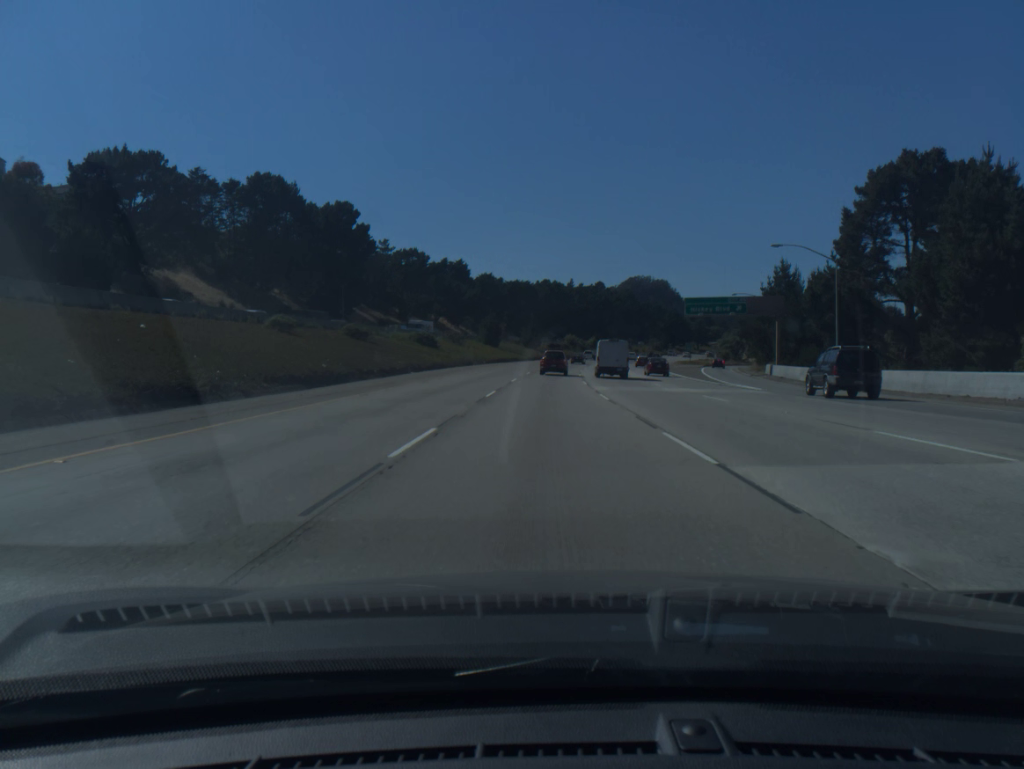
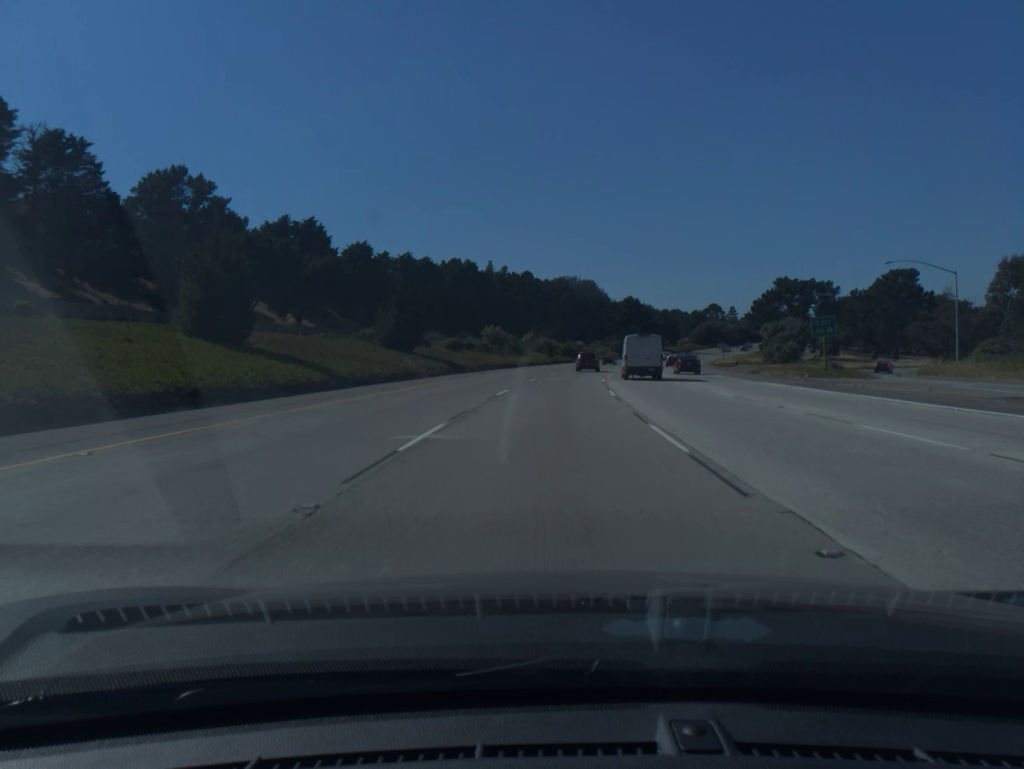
(+2.9, +86.5) m; +5°
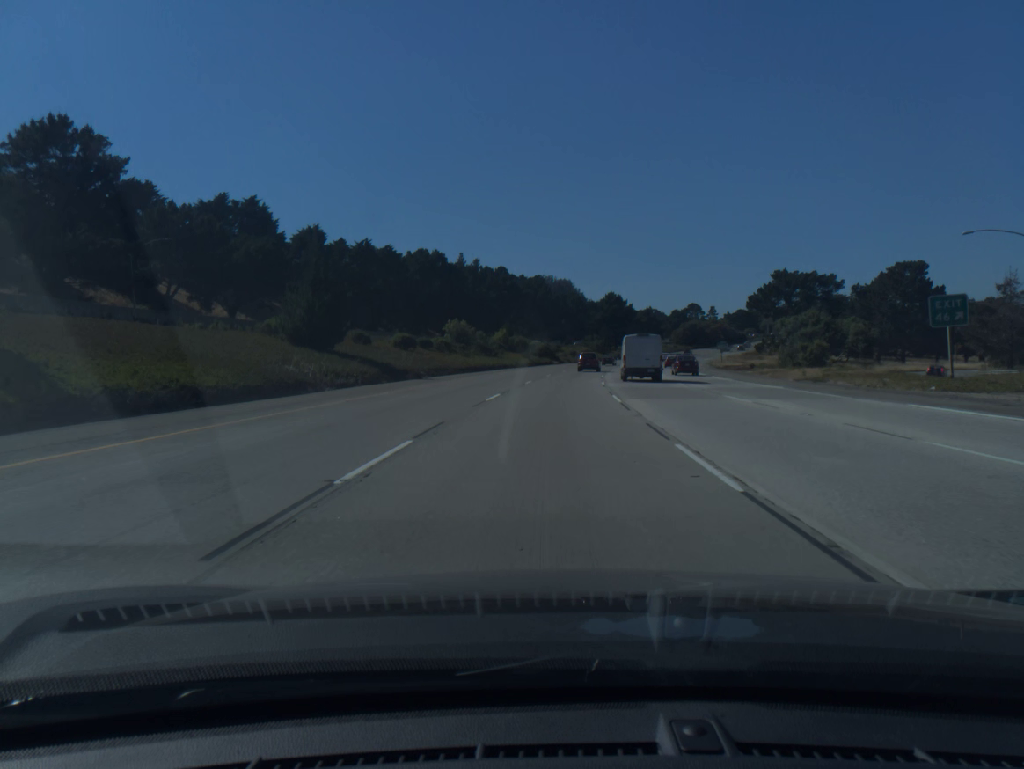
(+0.3, +17.5) m; +2°
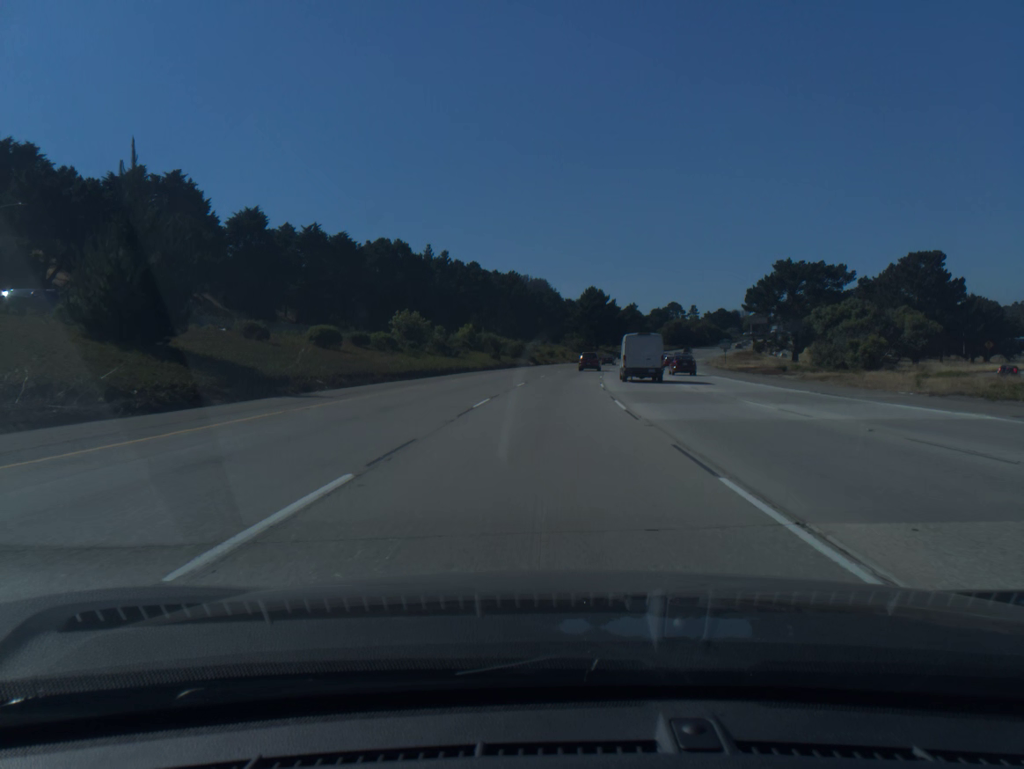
(+0.3, +17.6) m; +2°
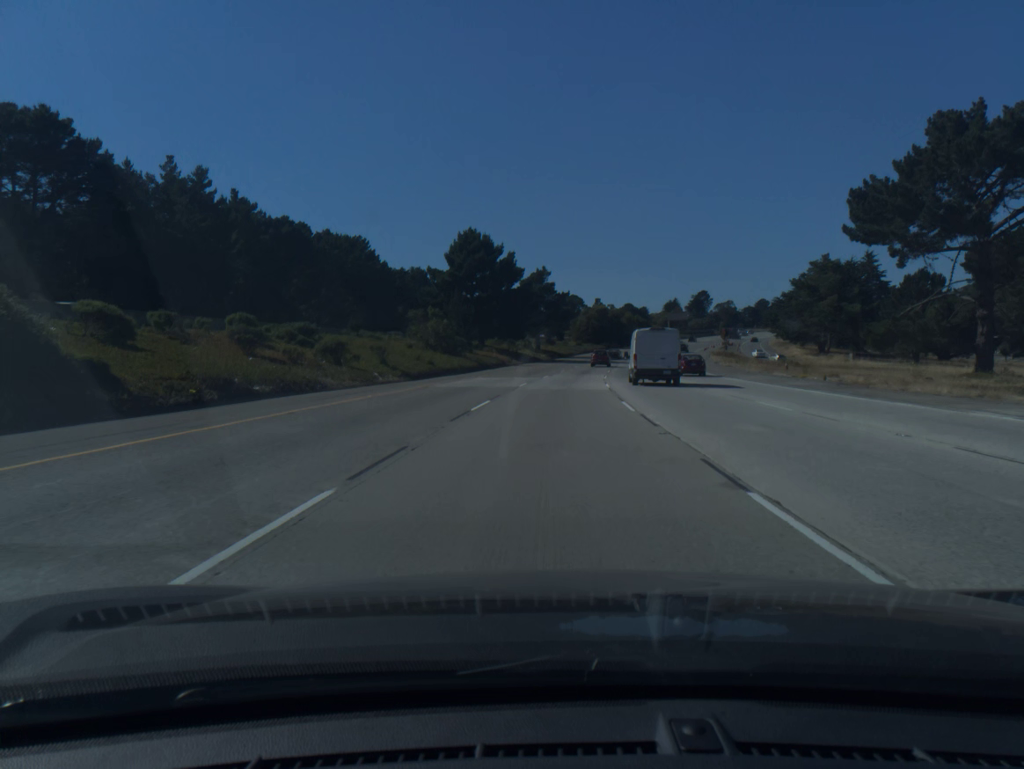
(+6.3, +88.1) m; +8°
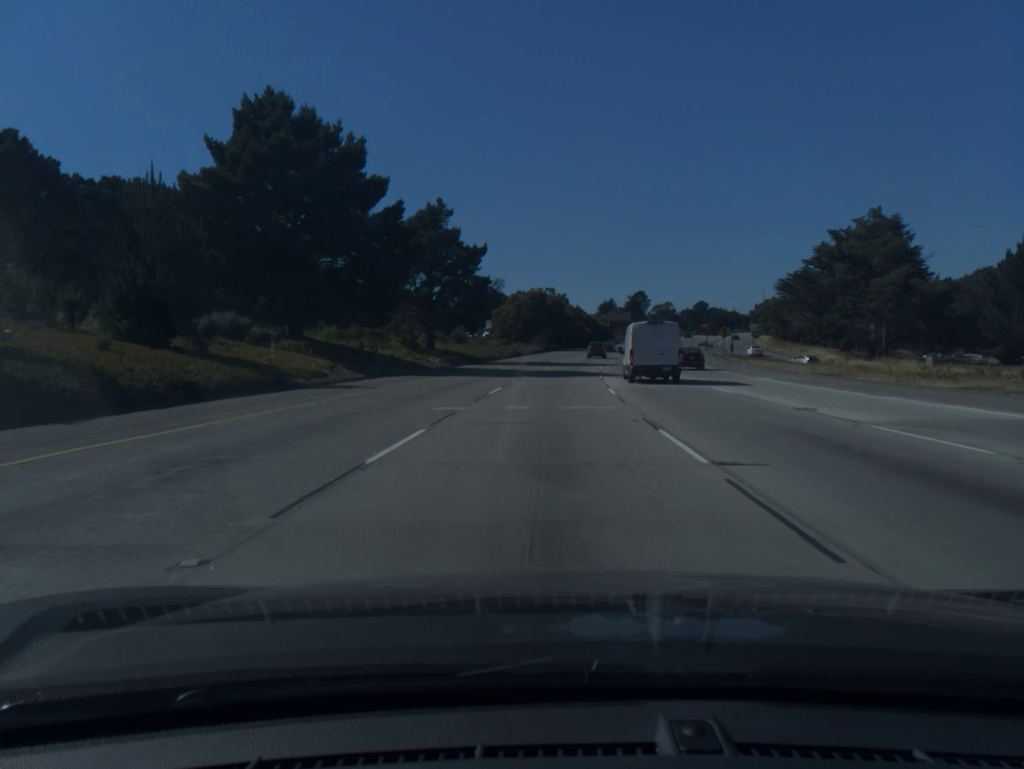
(+2.5, +52.9) m; +5°
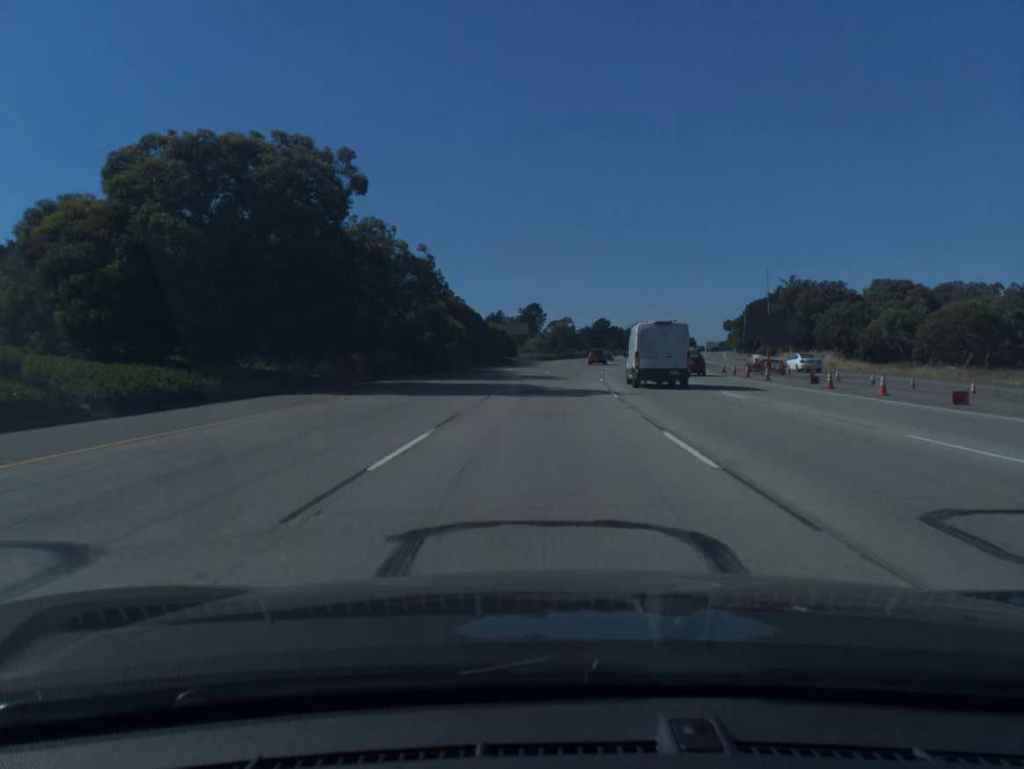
(+6.0, +87.4) m; +8°
